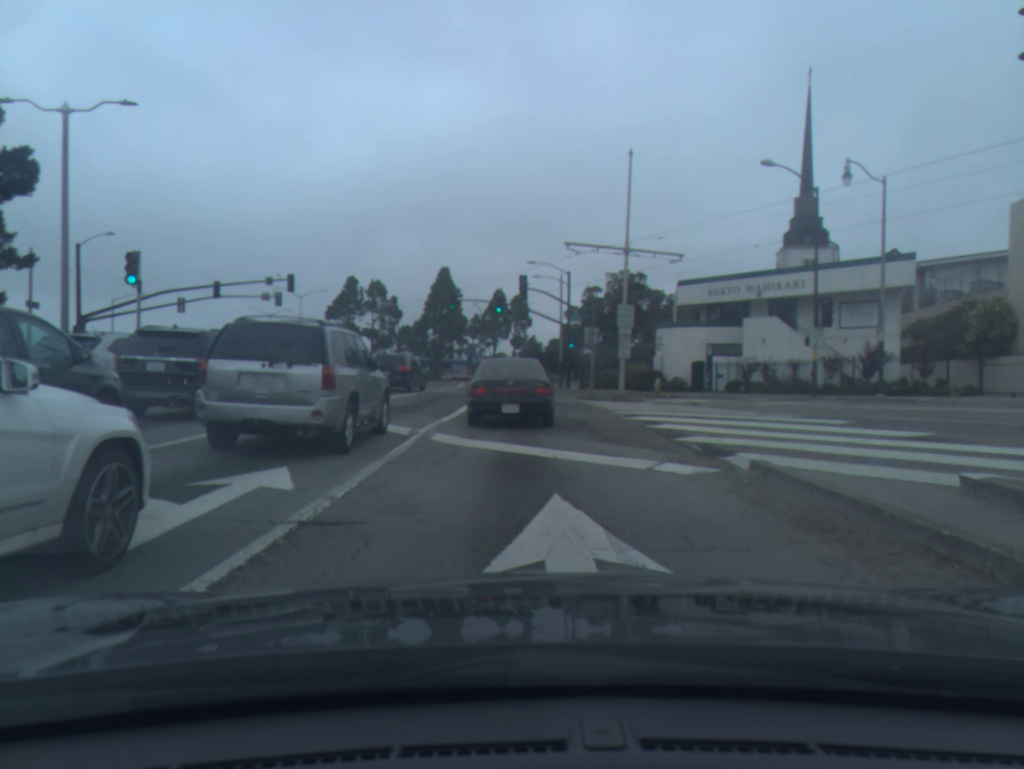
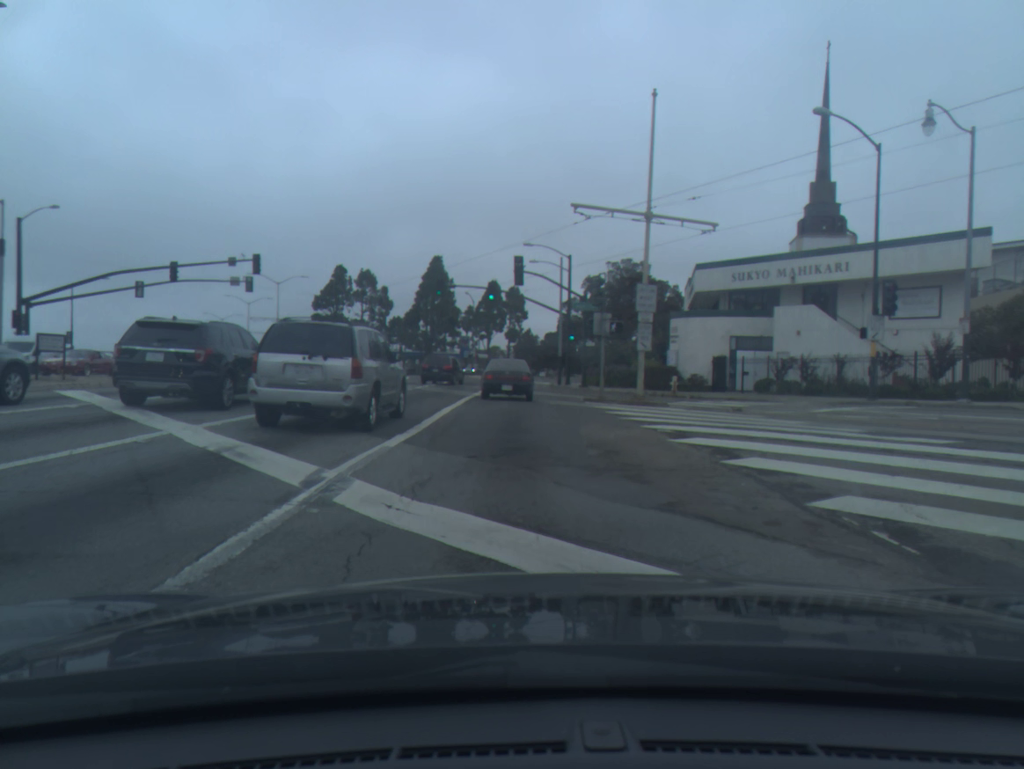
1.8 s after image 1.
(-0.1, +6.0) m; -2°
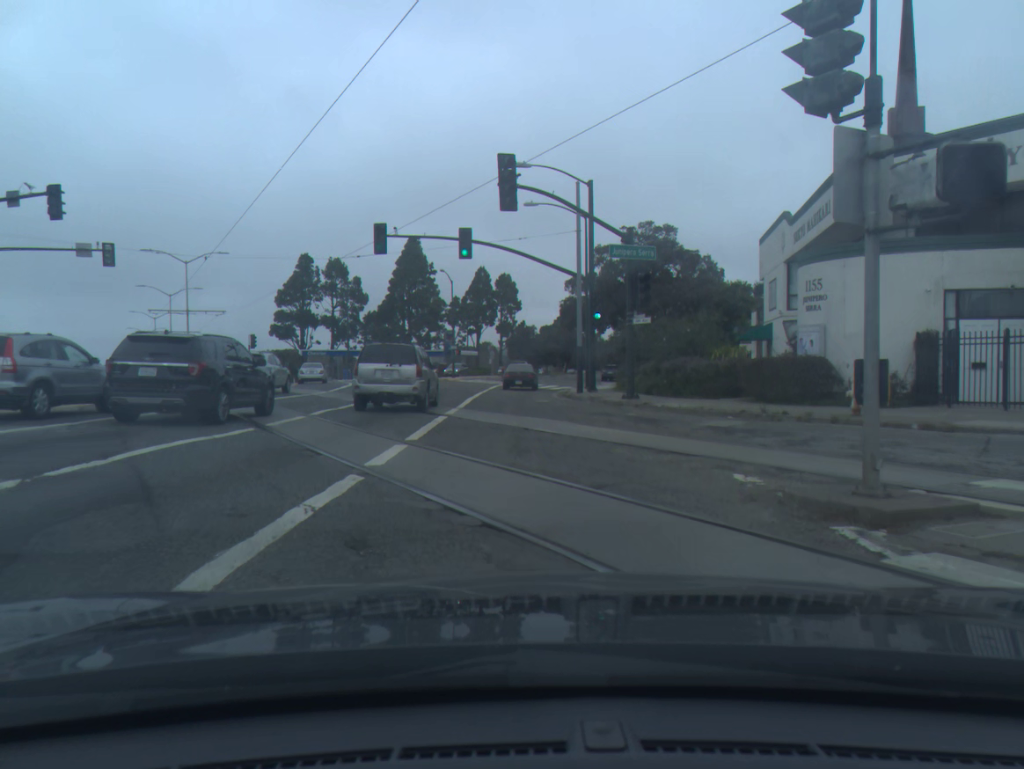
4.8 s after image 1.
(0.0, +21.0) m; +1°
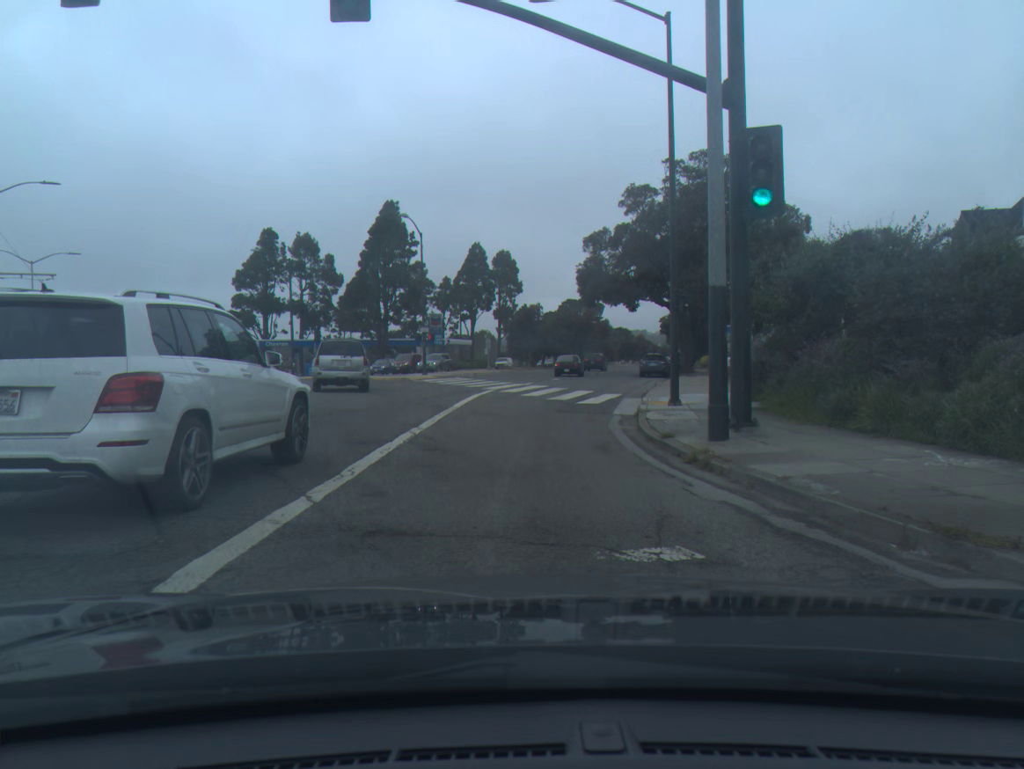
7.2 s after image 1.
(-0.2, +23.4) m; 0°
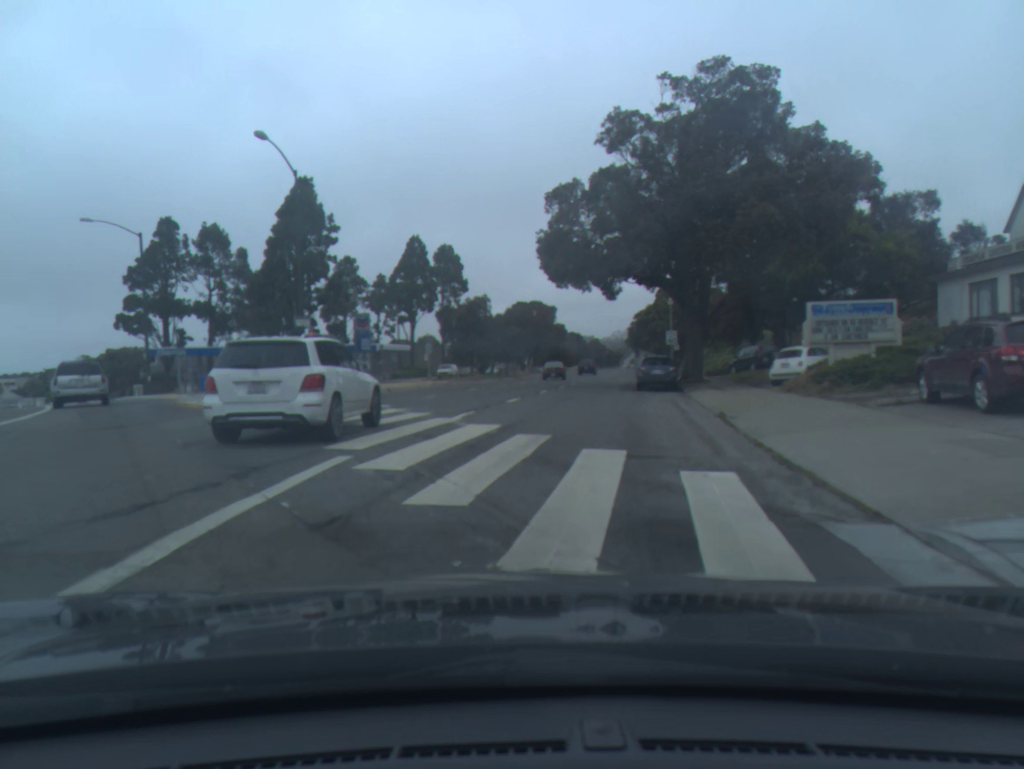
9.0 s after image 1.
(+0.5, +18.6) m; +3°
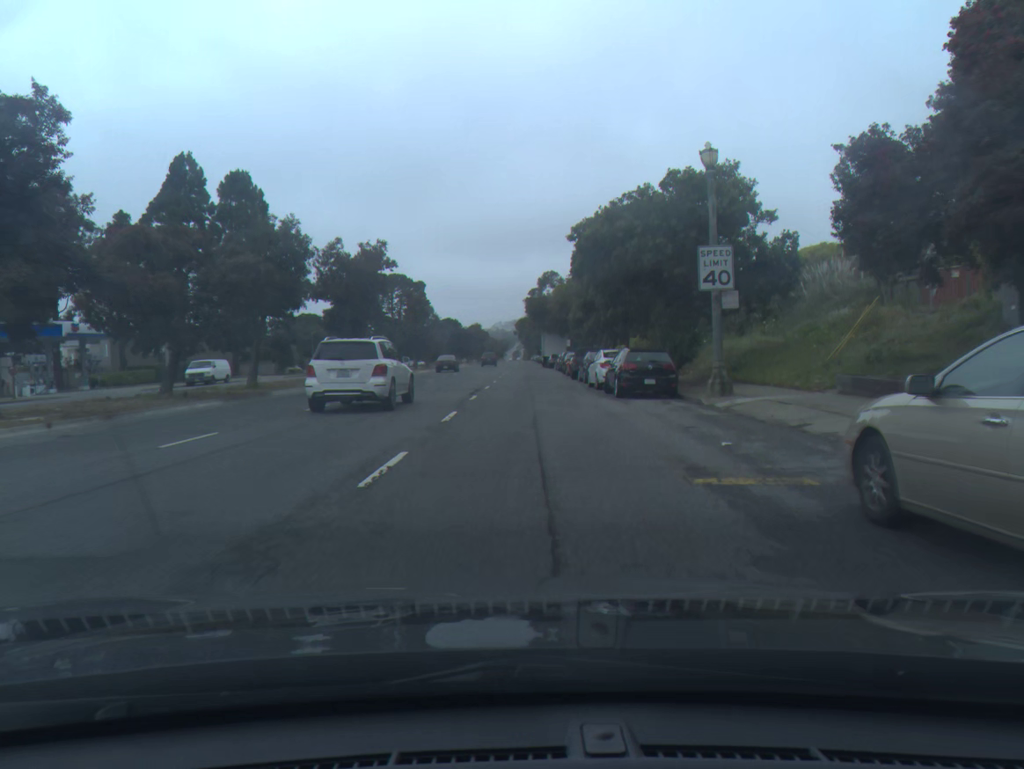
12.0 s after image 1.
(+4.1, +44.8) m; +8°
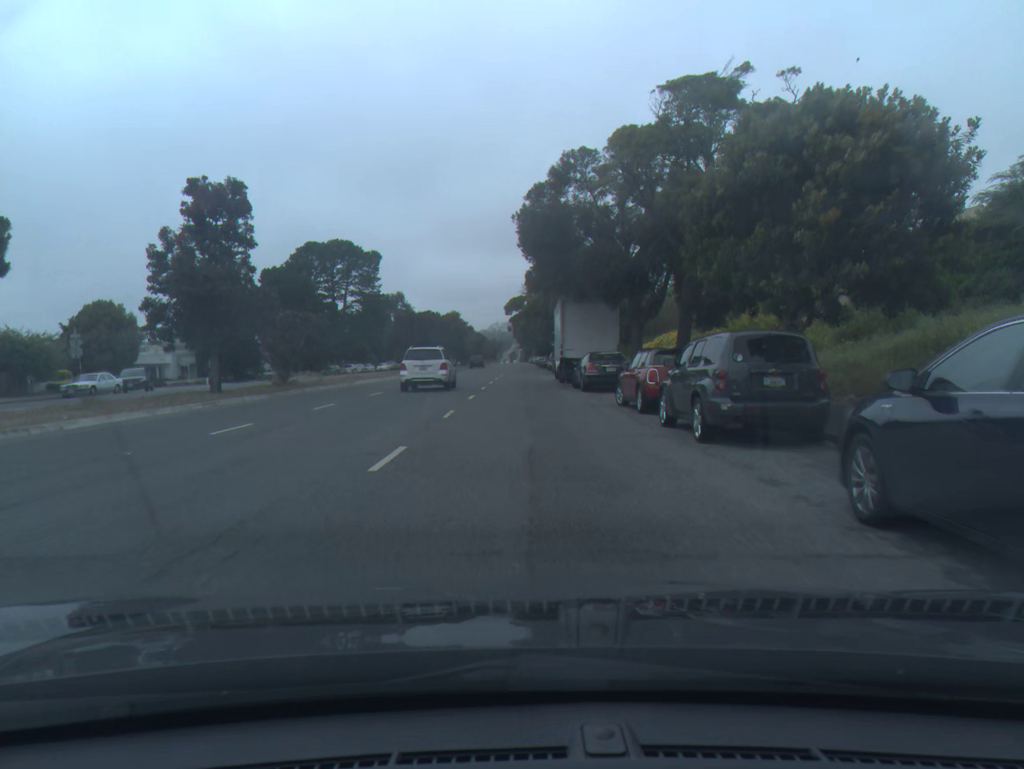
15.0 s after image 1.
(+0.6, +49.7) m; 0°
